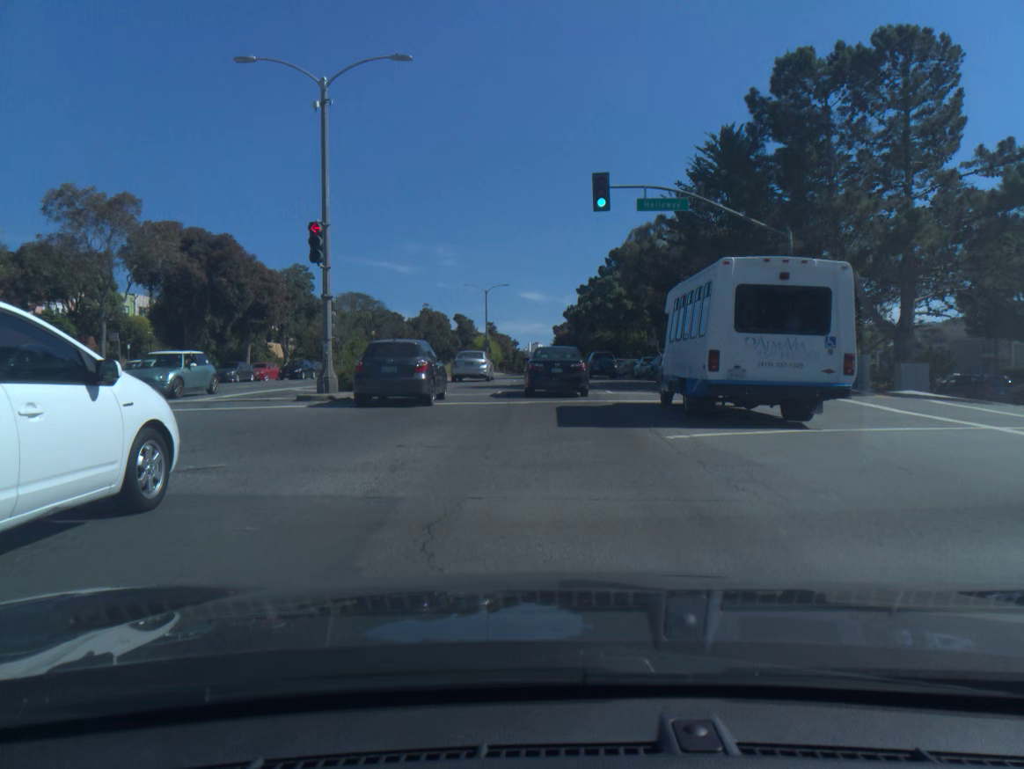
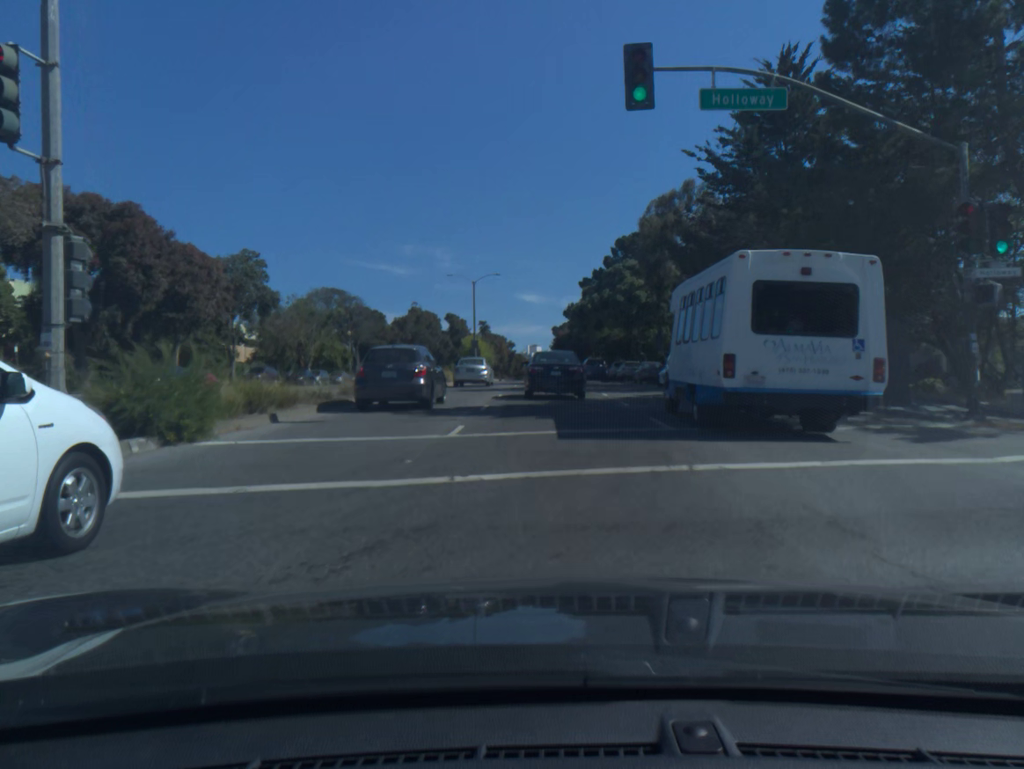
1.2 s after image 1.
(0.0, +11.6) m; 0°
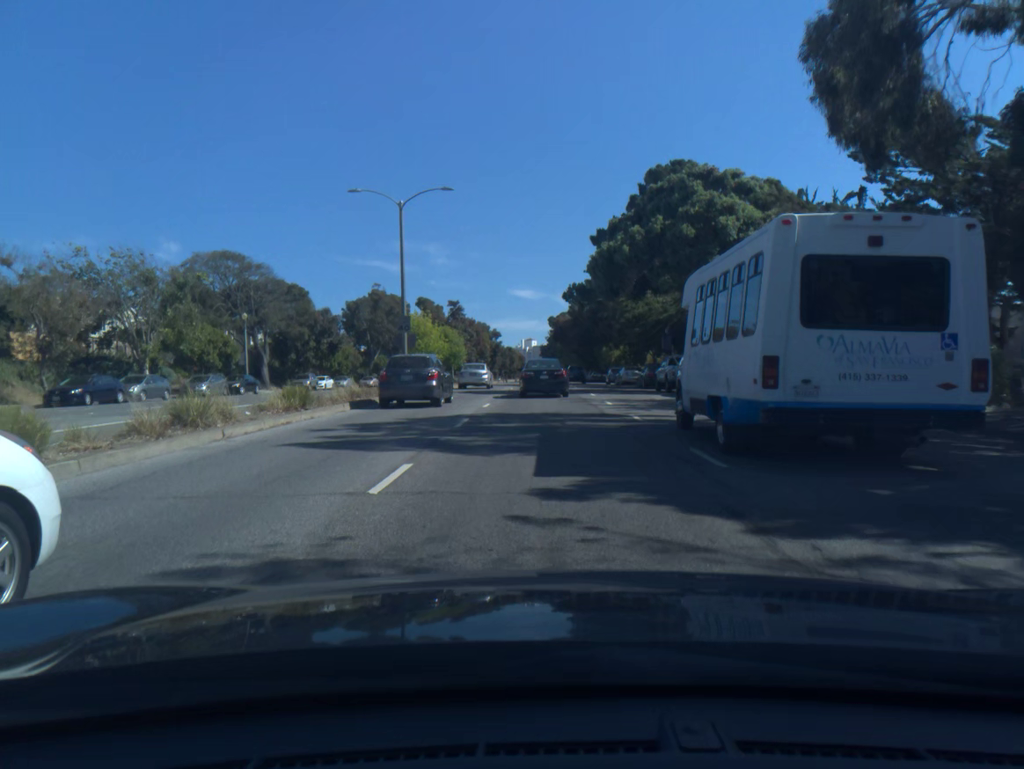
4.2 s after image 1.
(+0.1, +32.9) m; 0°
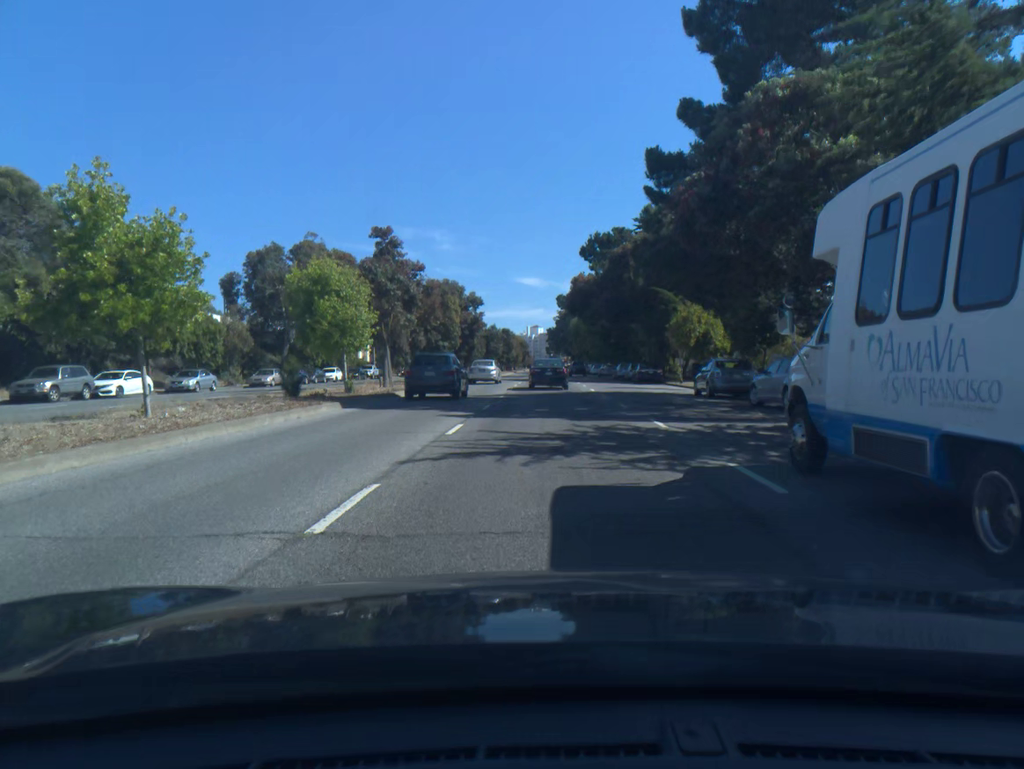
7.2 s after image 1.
(-0.1, +38.6) m; -1°
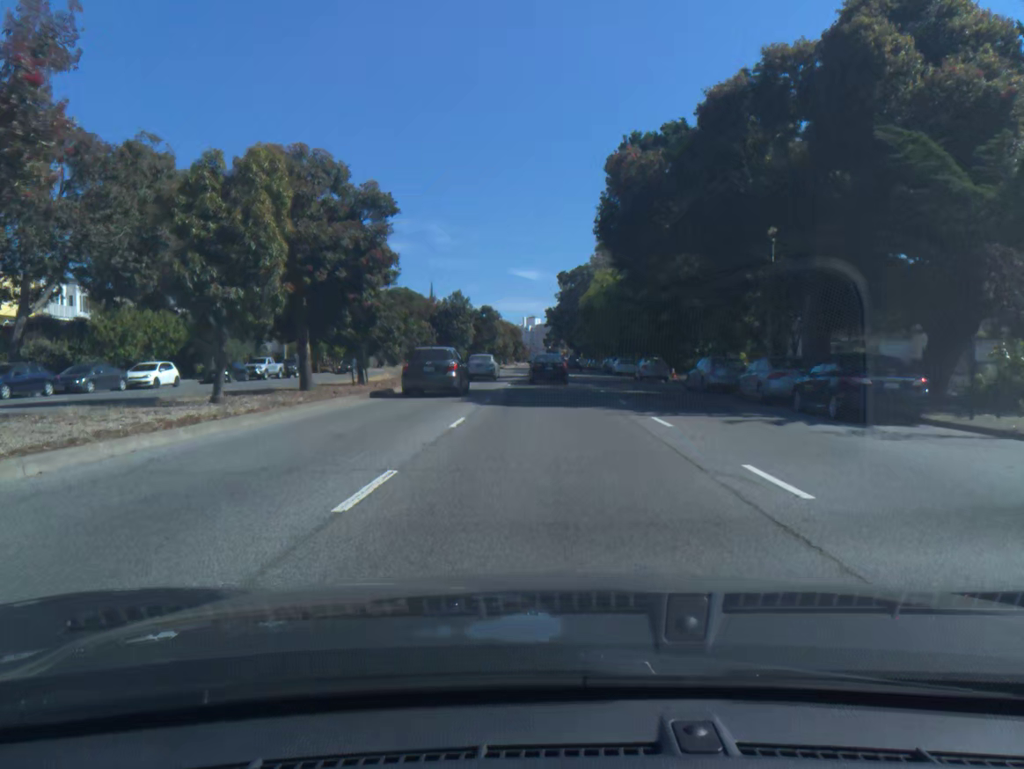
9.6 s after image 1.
(+0.1, +35.4) m; 0°
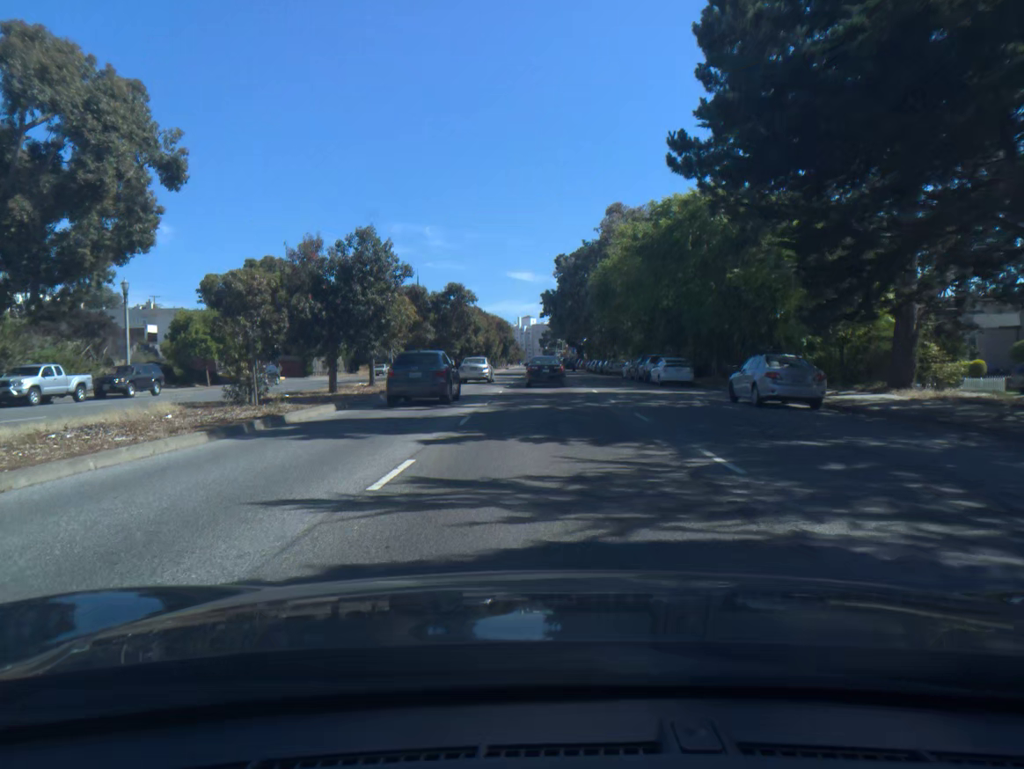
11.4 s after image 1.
(0.0, +27.0) m; 0°
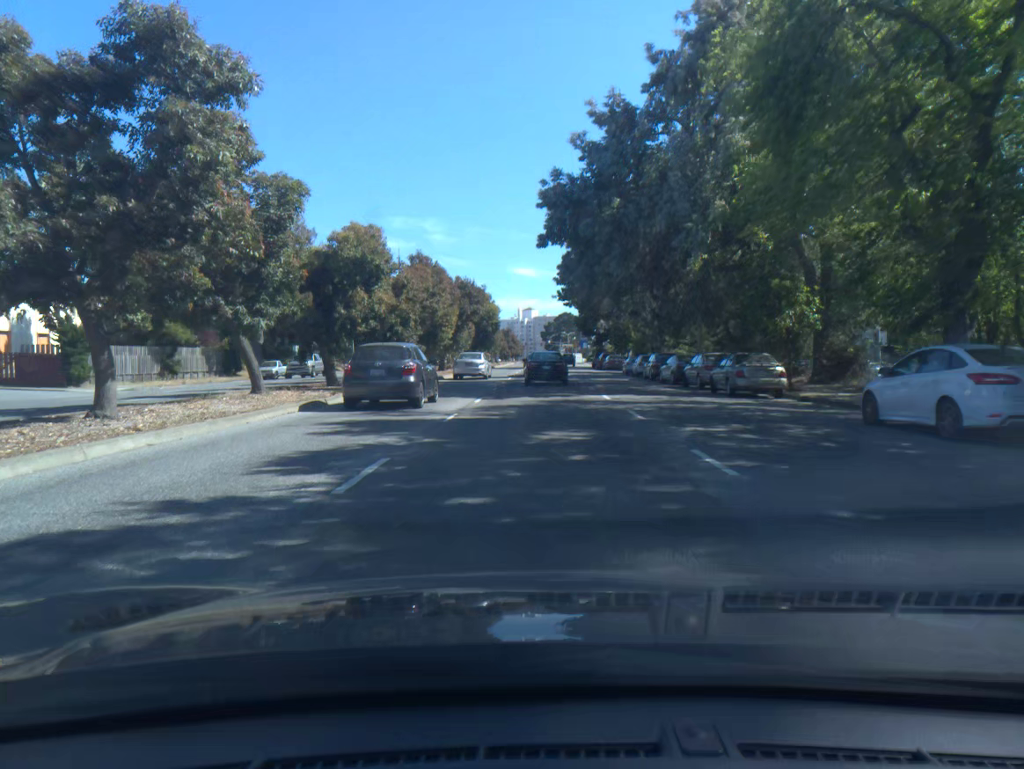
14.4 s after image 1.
(+0.1, +44.4) m; 0°
